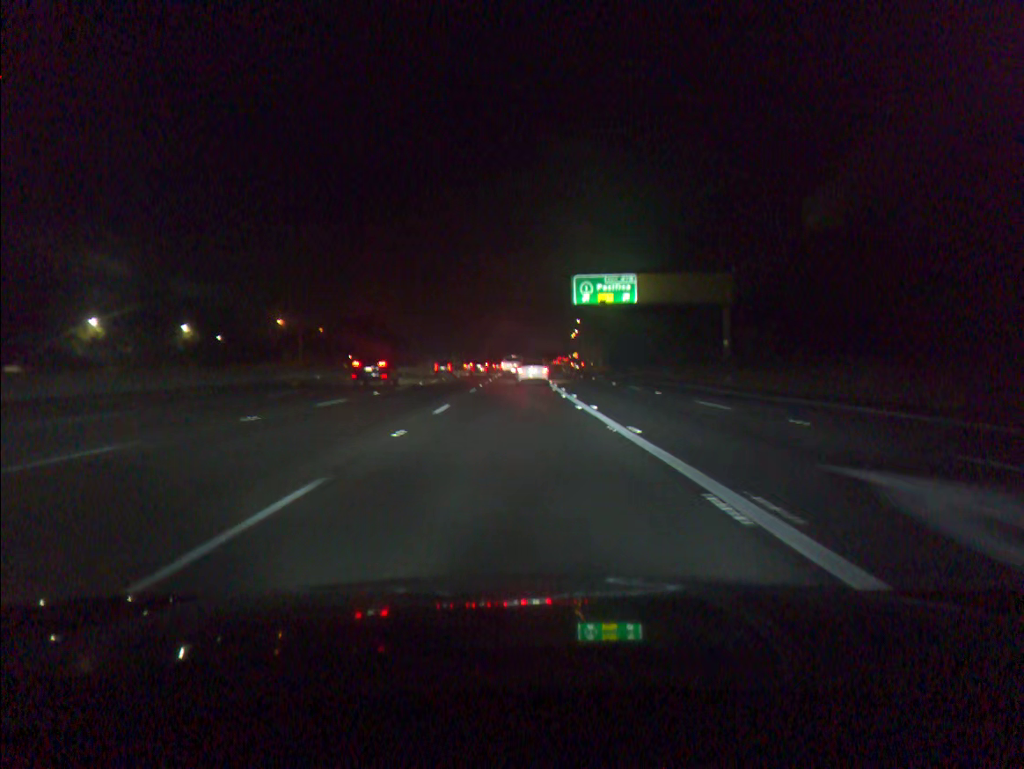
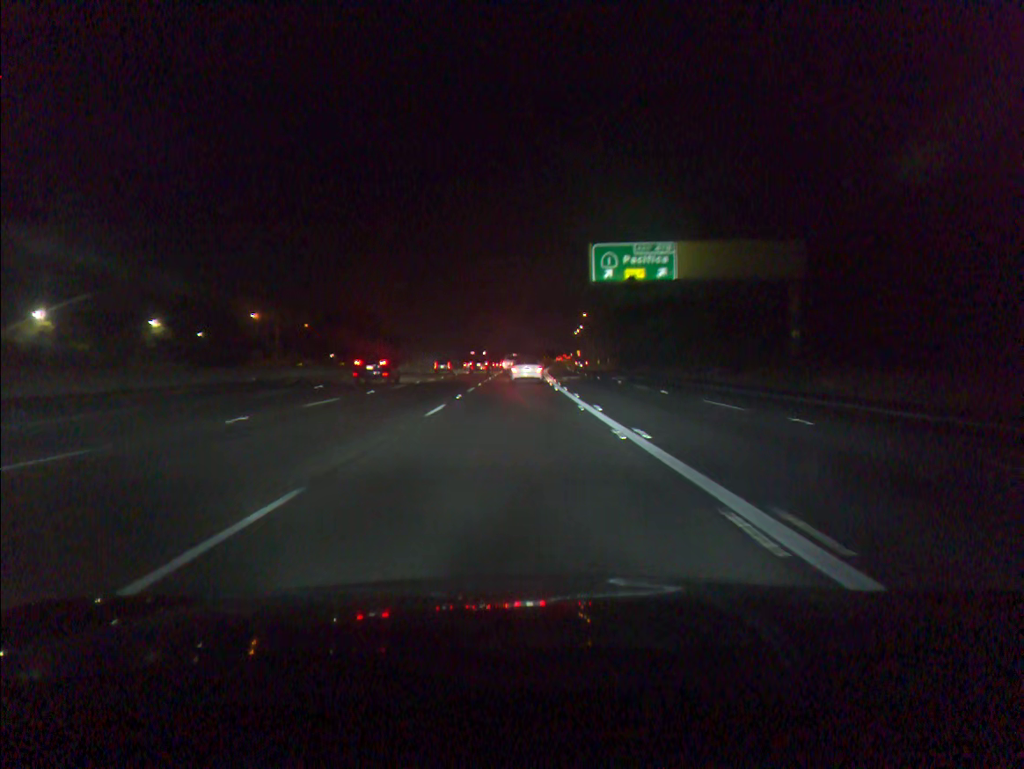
(0.0, +15.6) m; 0°
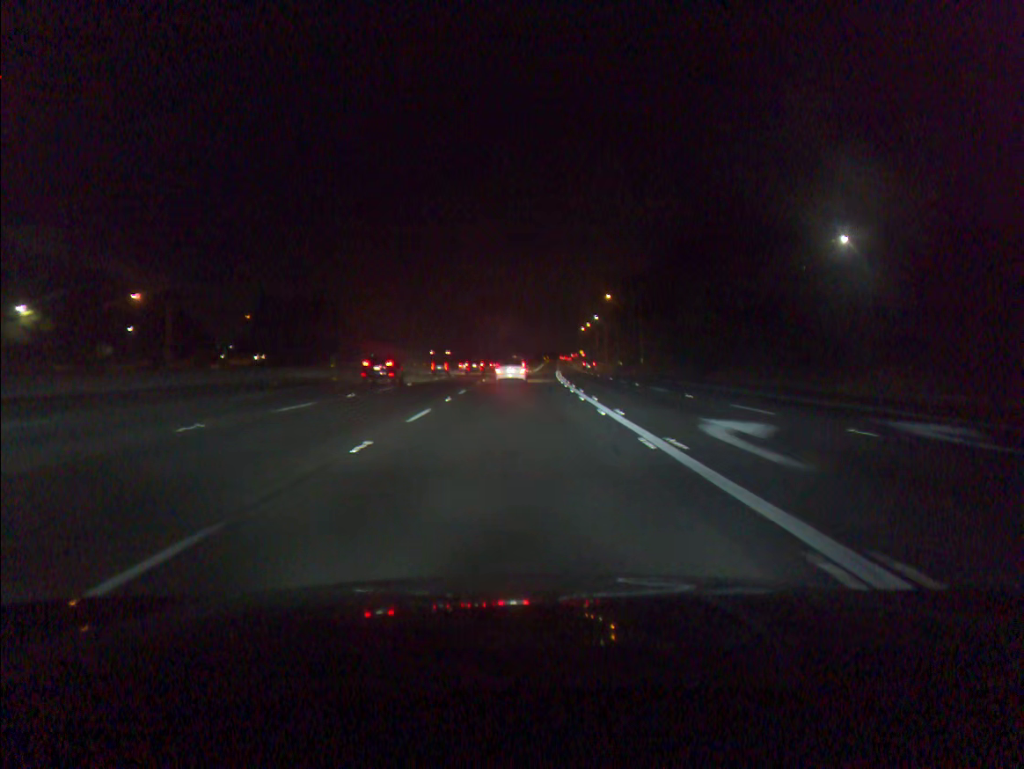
(+0.1, +45.6) m; 0°
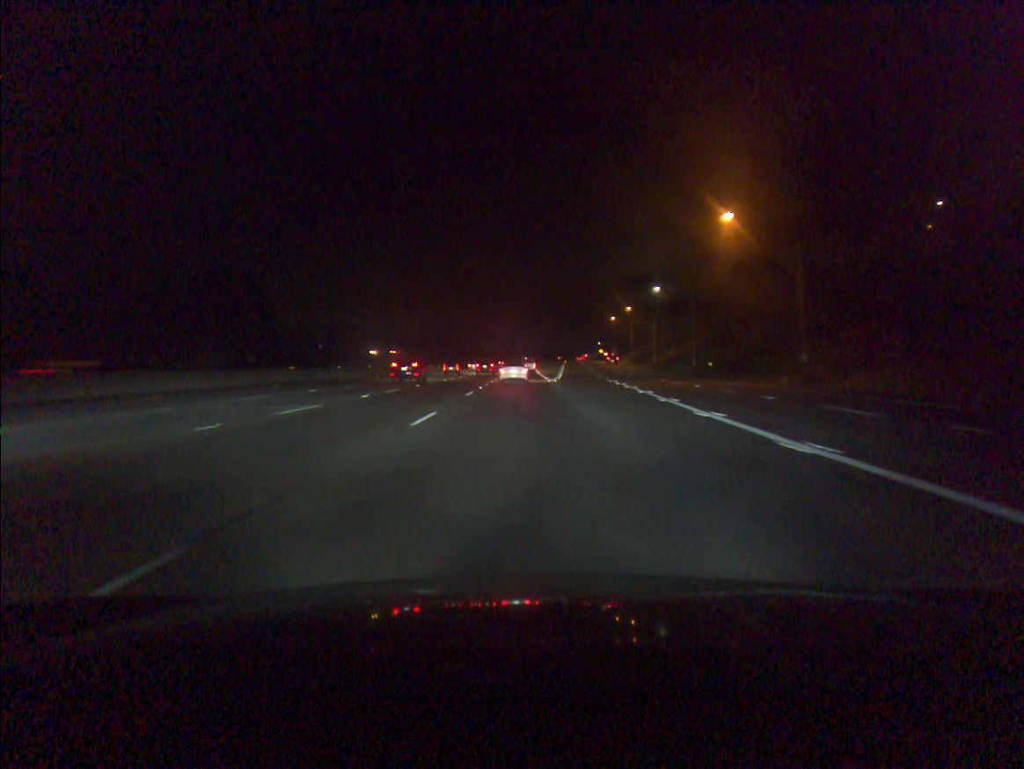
(-0.4, +59.2) m; -1°
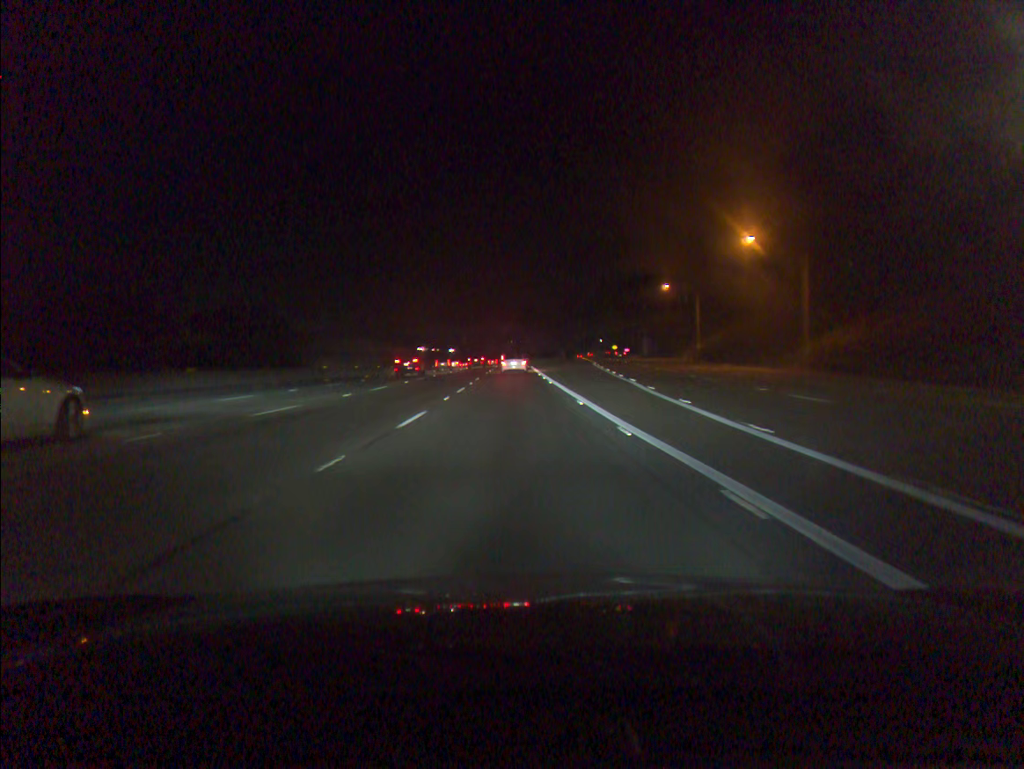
(+0.4, +74.2) m; +1°
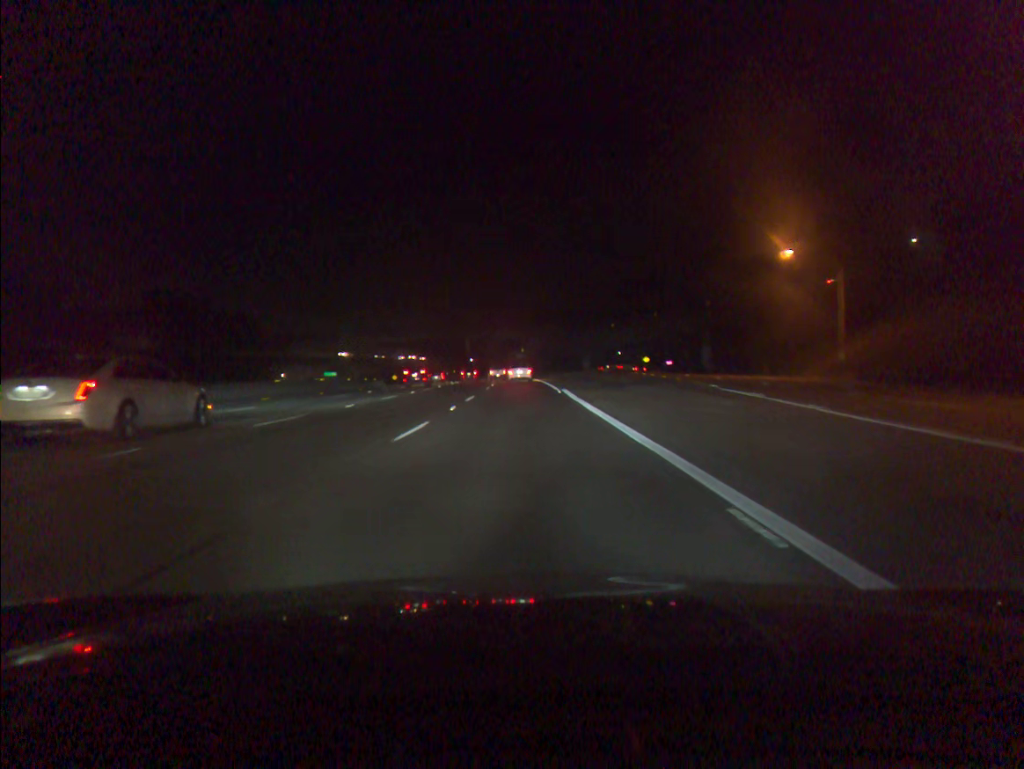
(-0.4, +45.2) m; -1°
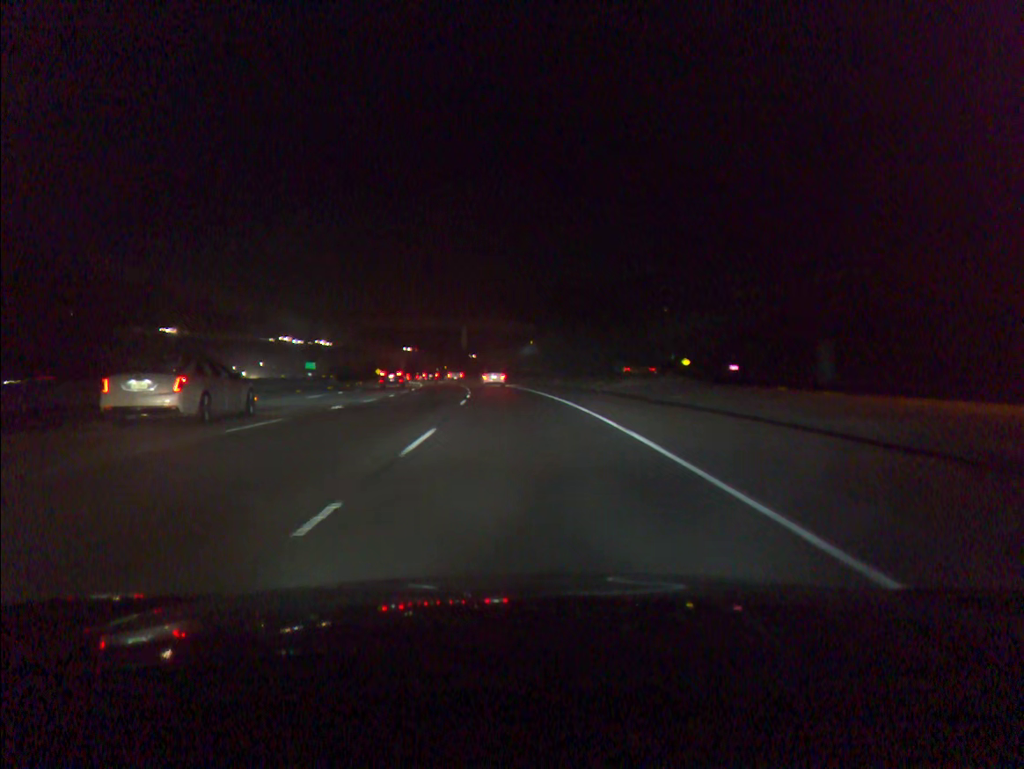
(-0.2, +45.7) m; 0°
